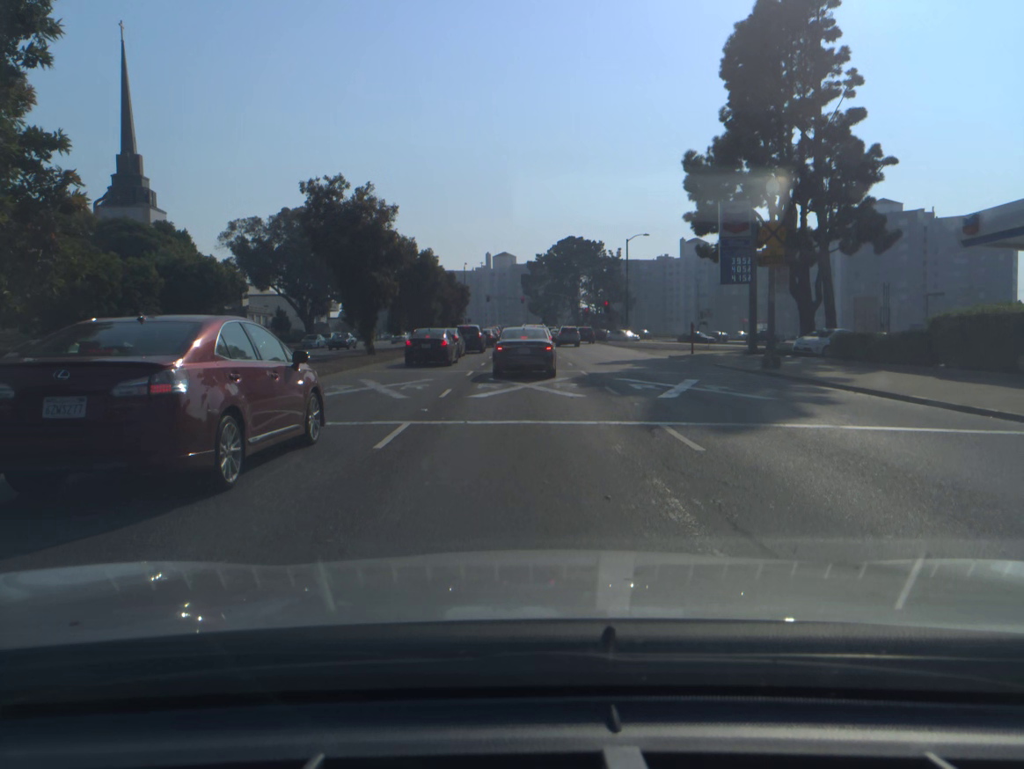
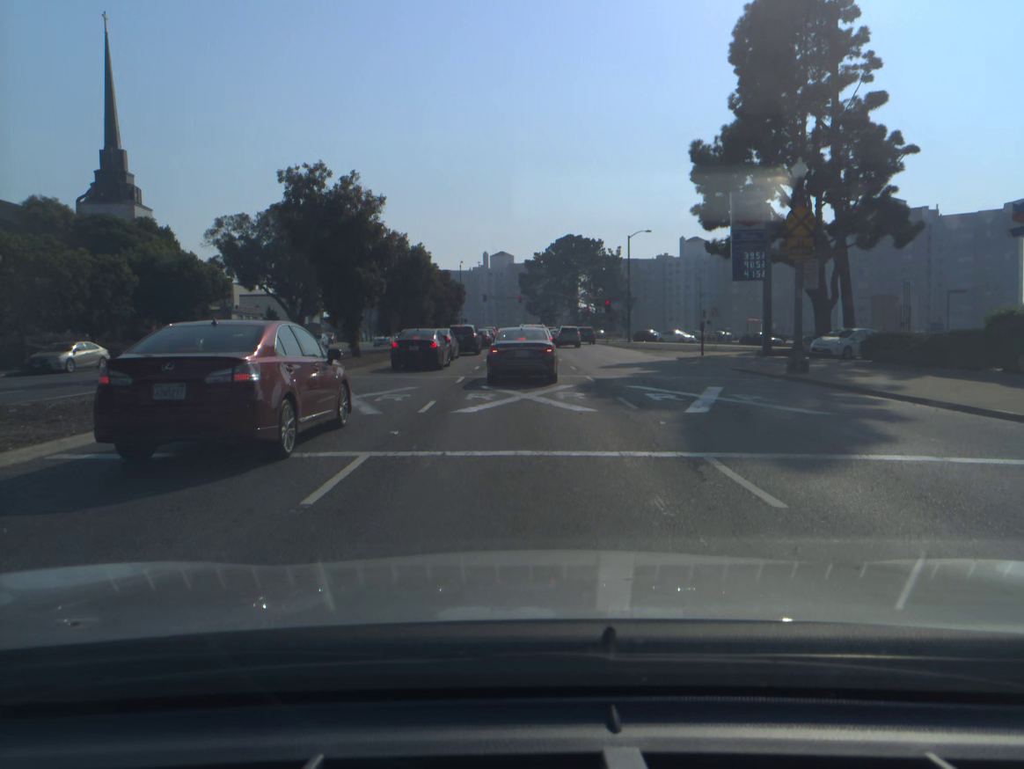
(0.0, +2.9) m; 0°
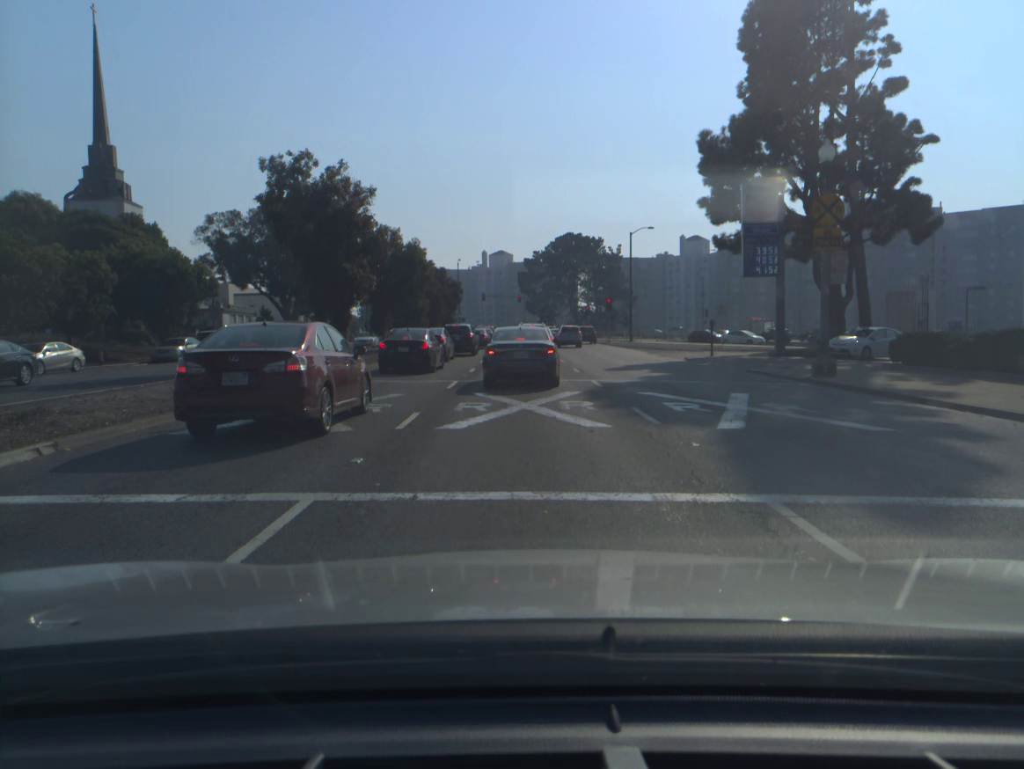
(0.0, +2.3) m; 0°
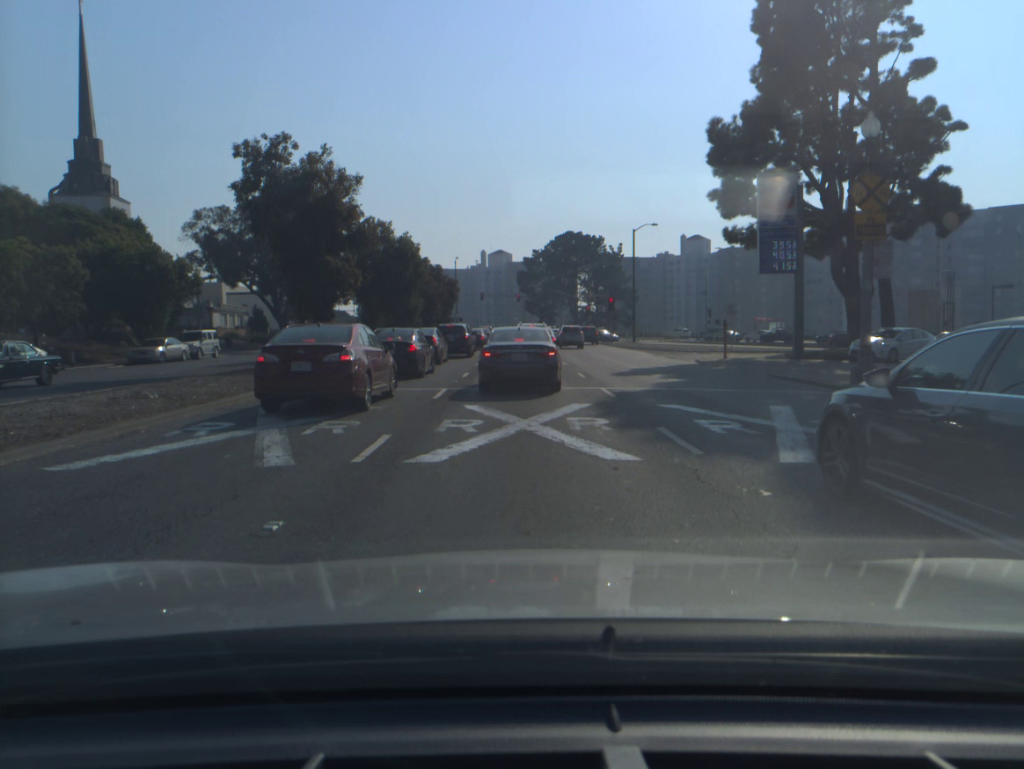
(0.0, +2.8) m; +1°
